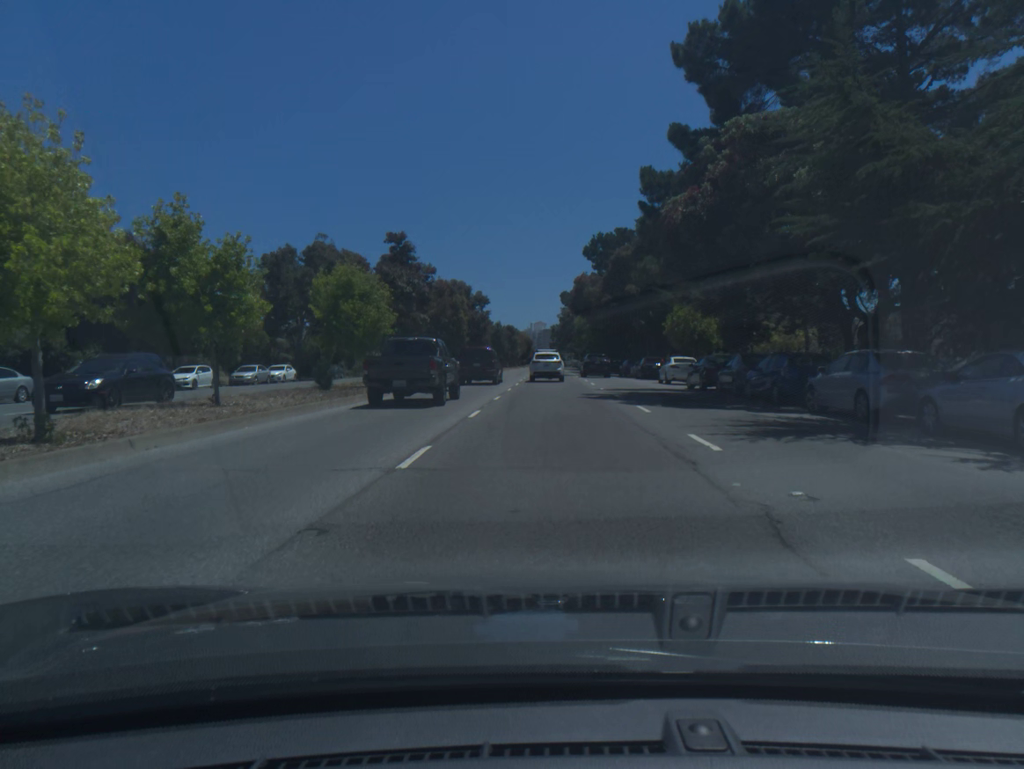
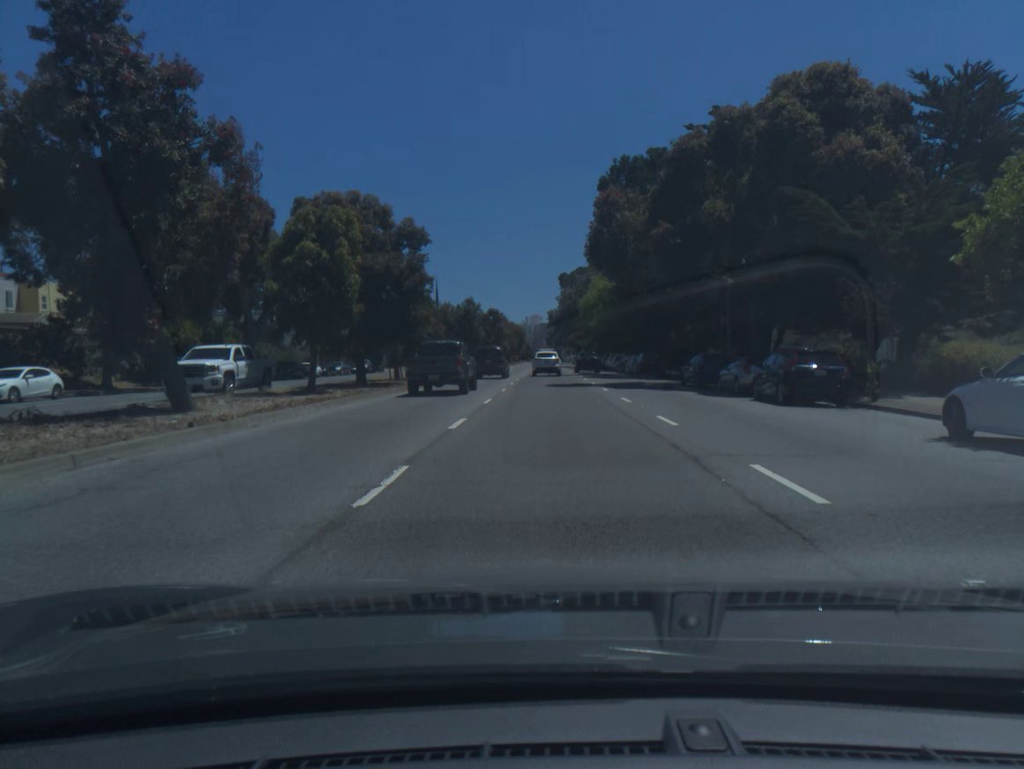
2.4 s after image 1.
(+0.1, +31.7) m; 0°
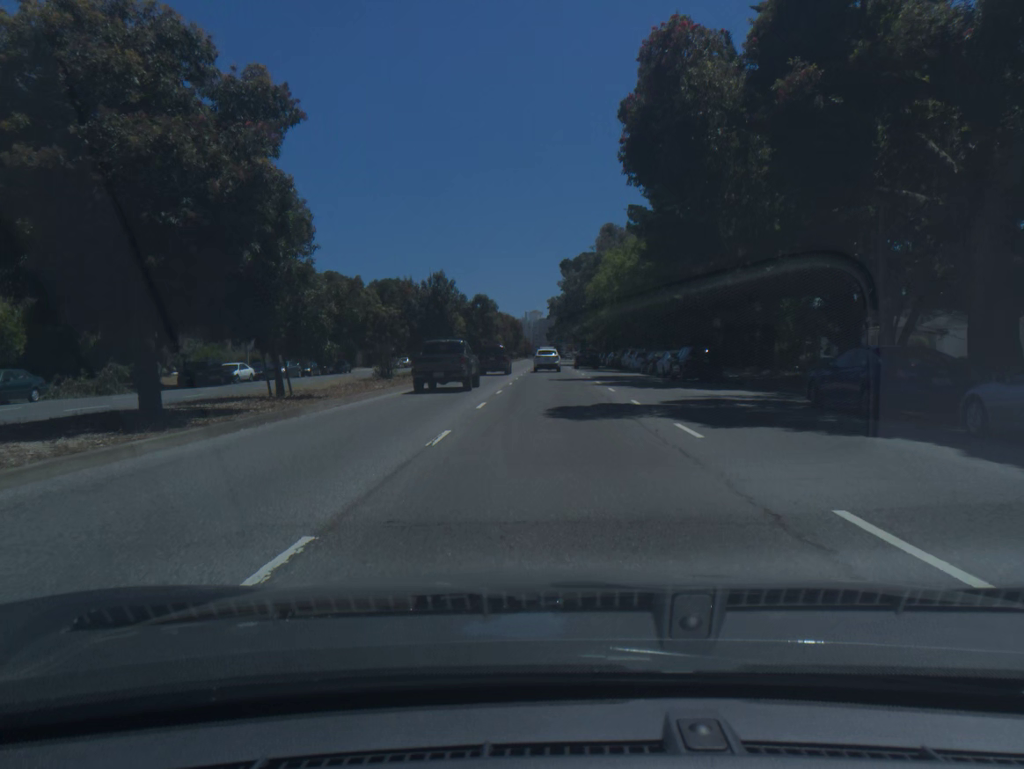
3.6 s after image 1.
(0.0, +17.0) m; 0°
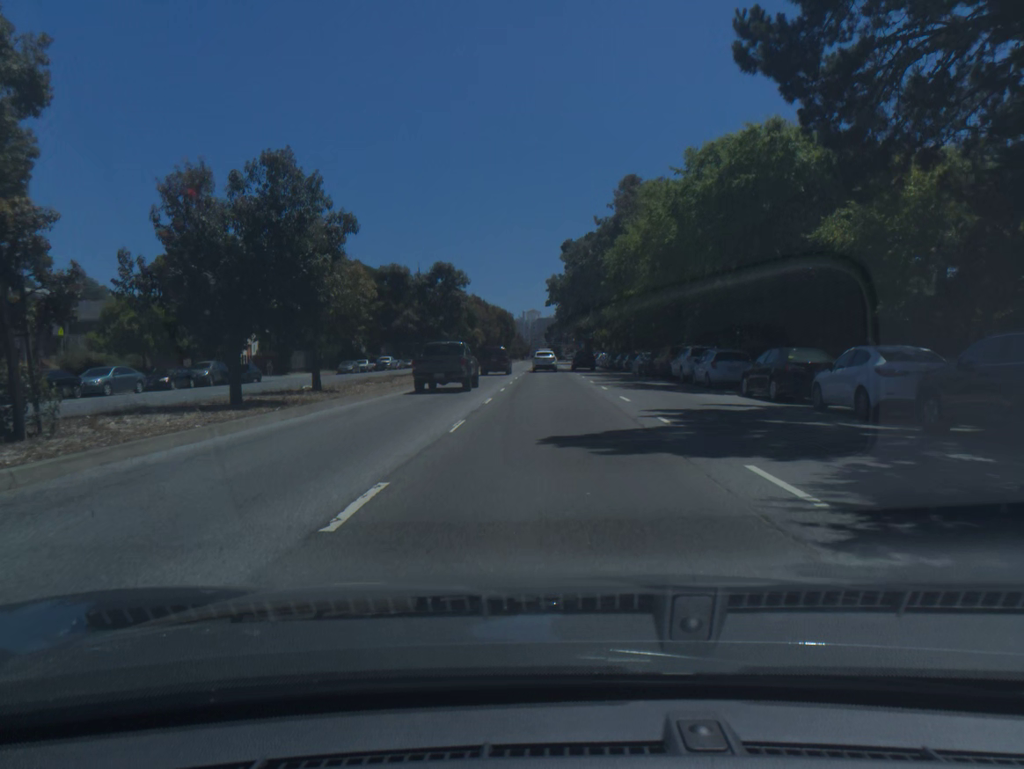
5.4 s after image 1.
(0.0, +26.5) m; 0°
